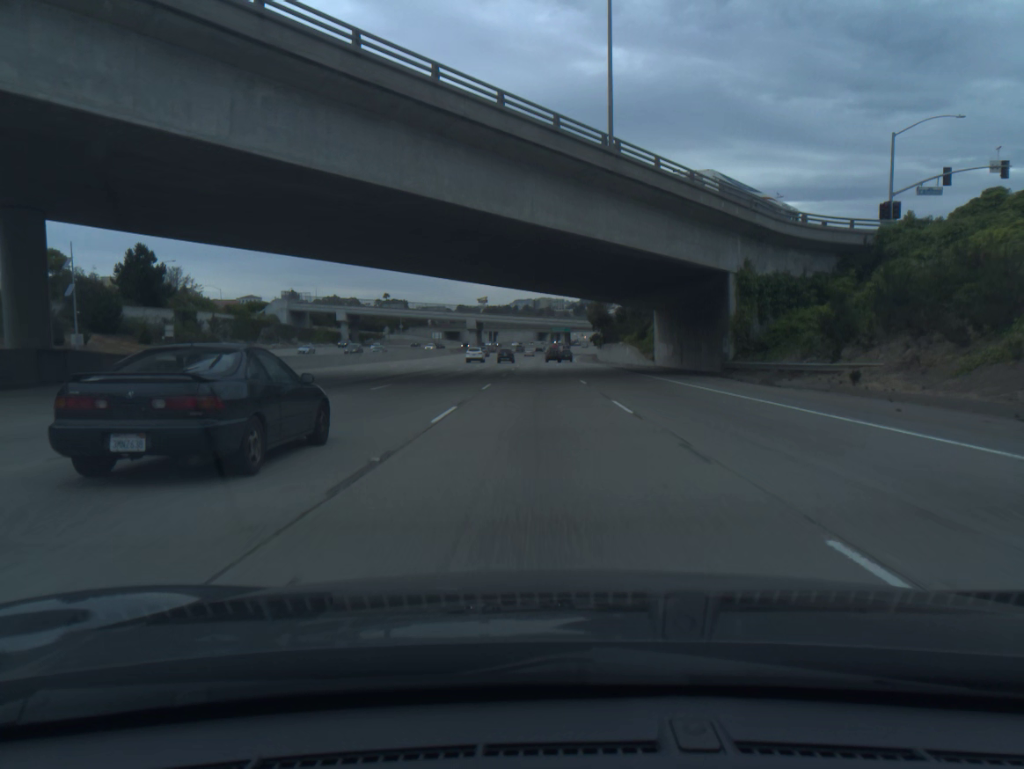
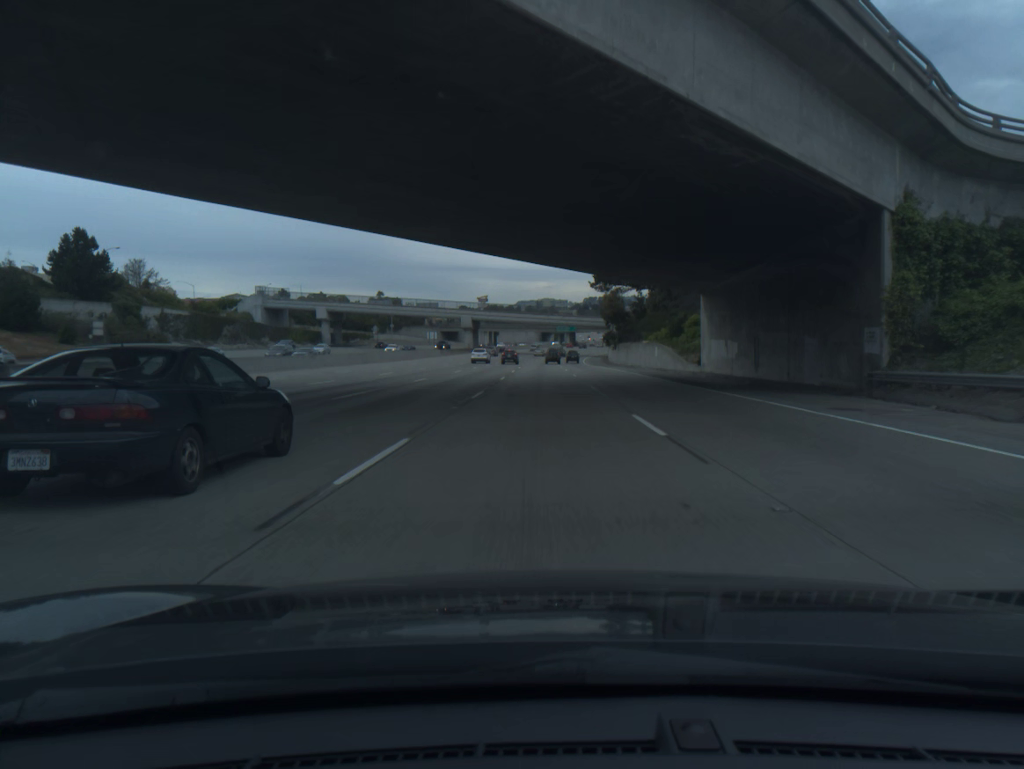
(0.0, +18.9) m; 0°
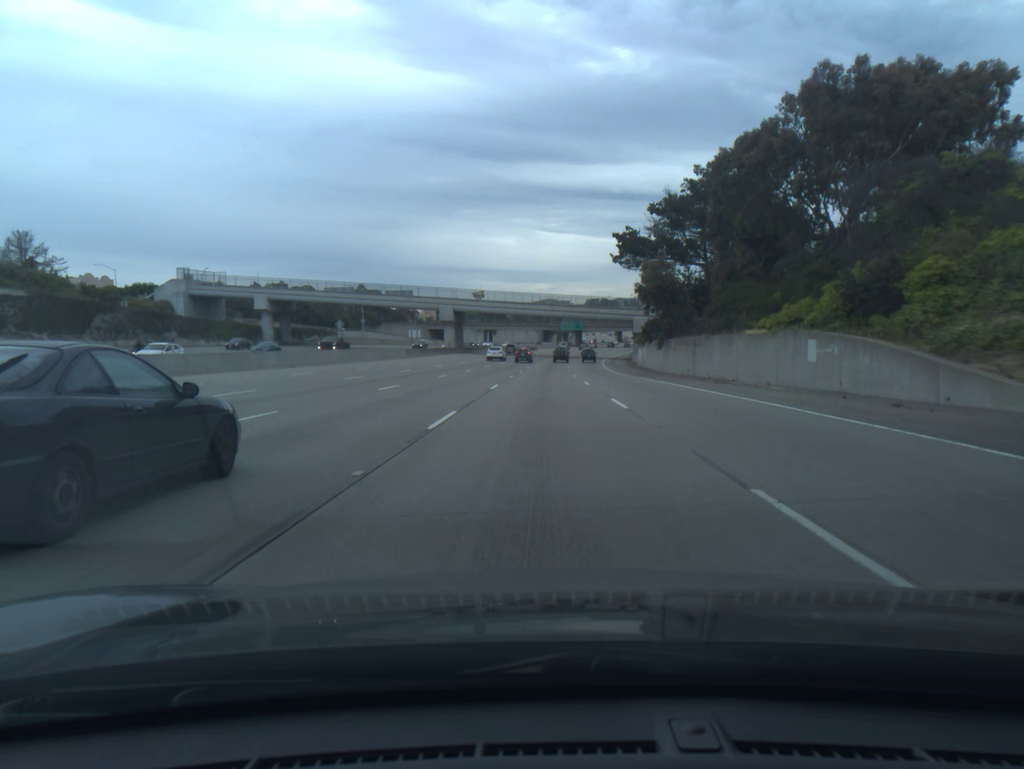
(-0.1, +37.8) m; 0°
